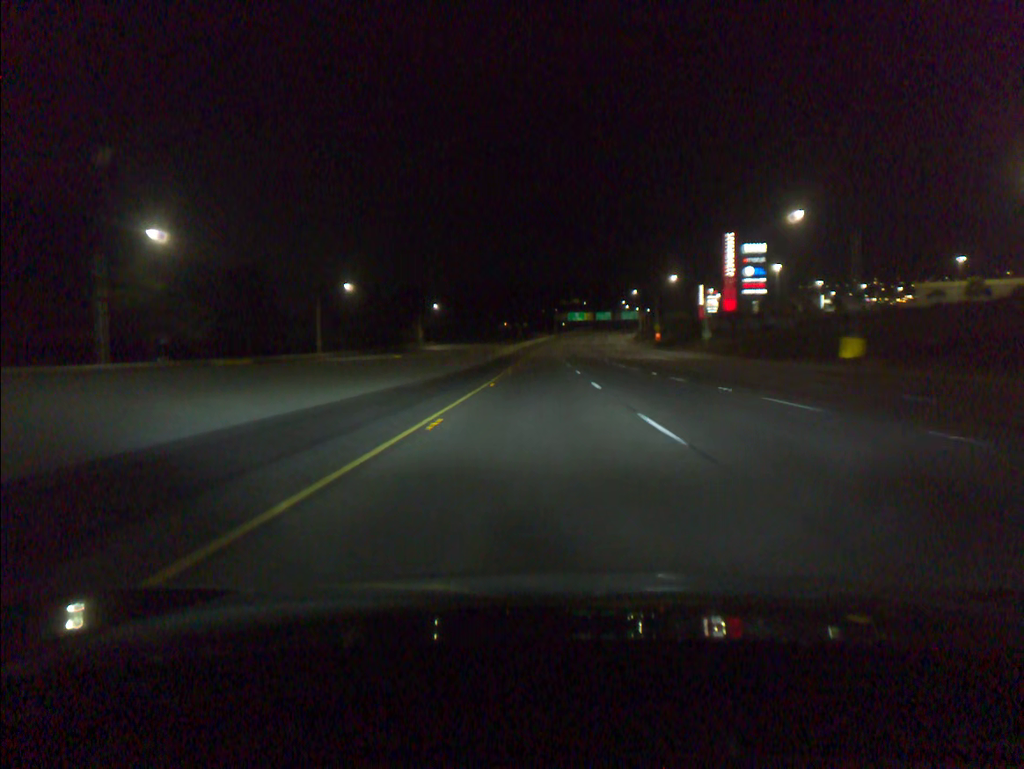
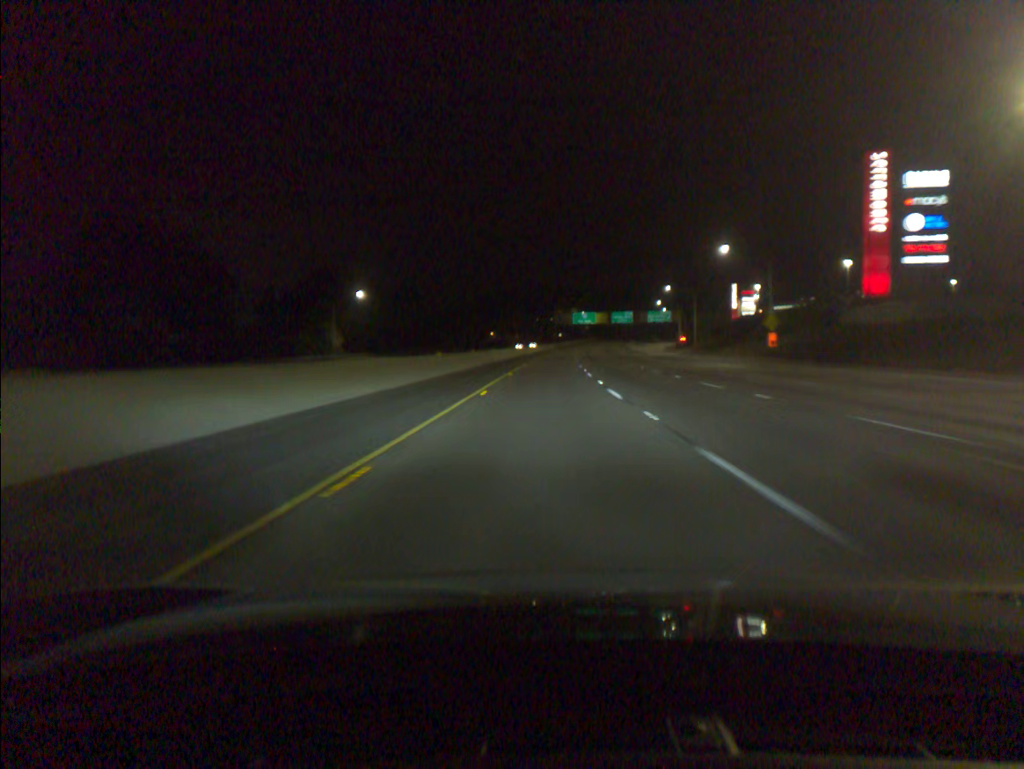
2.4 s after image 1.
(+0.1, +78.7) m; 0°
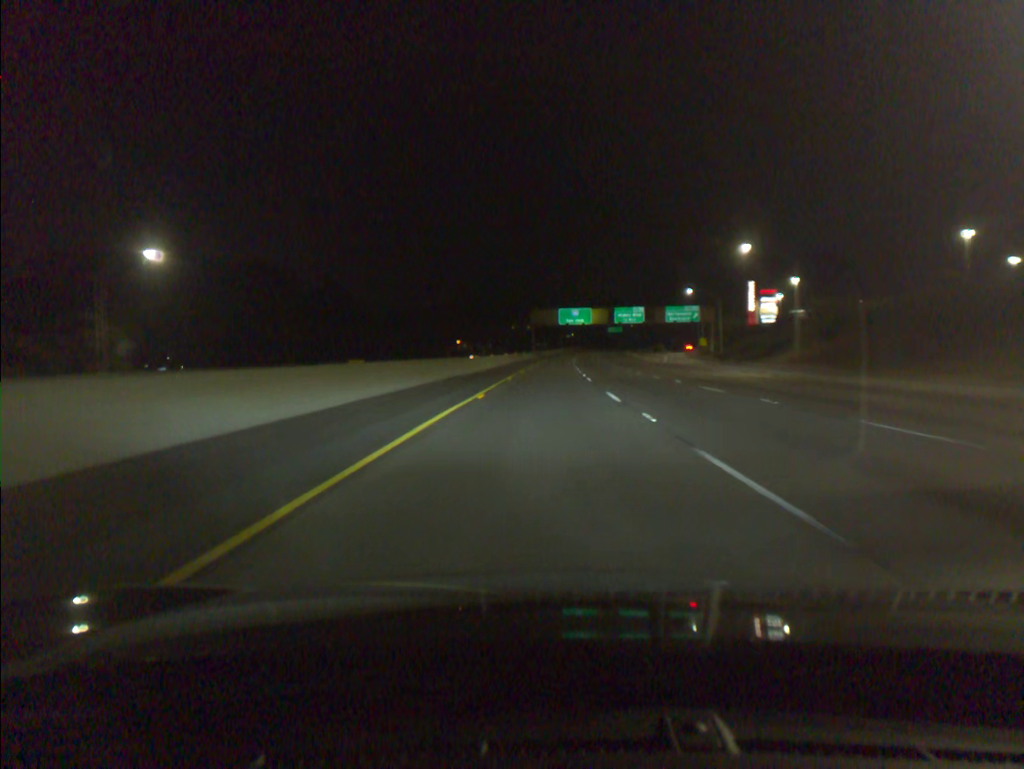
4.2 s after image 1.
(+0.8, +58.6) m; +2°
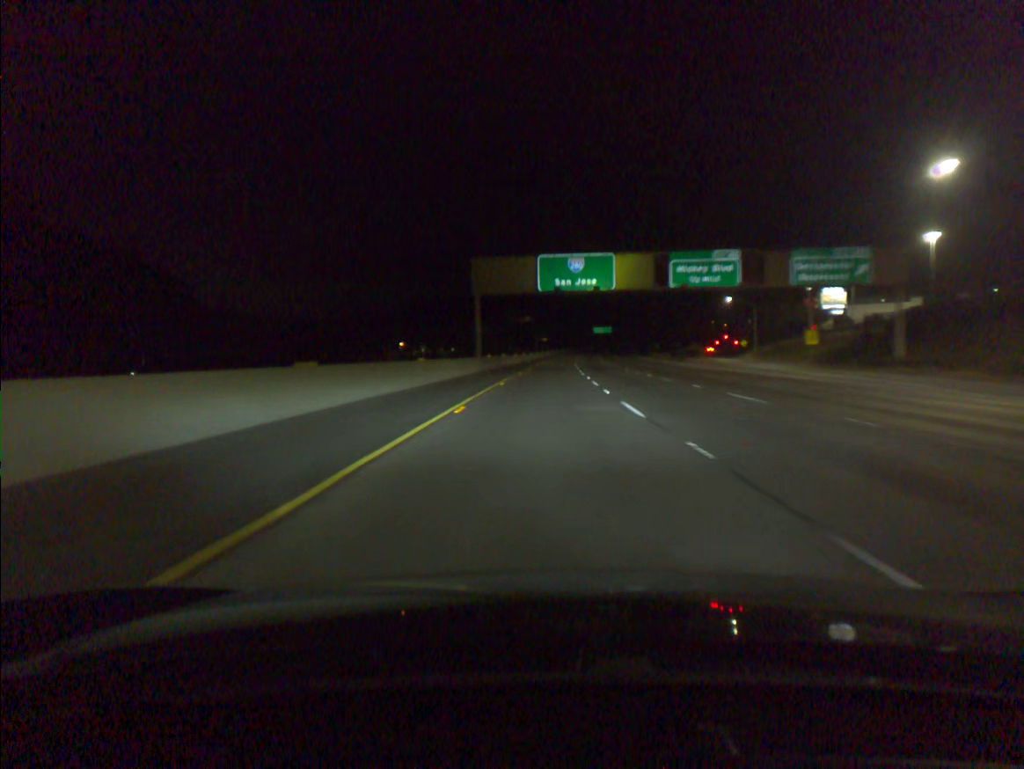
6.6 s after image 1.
(+1.4, +77.8) m; +2°
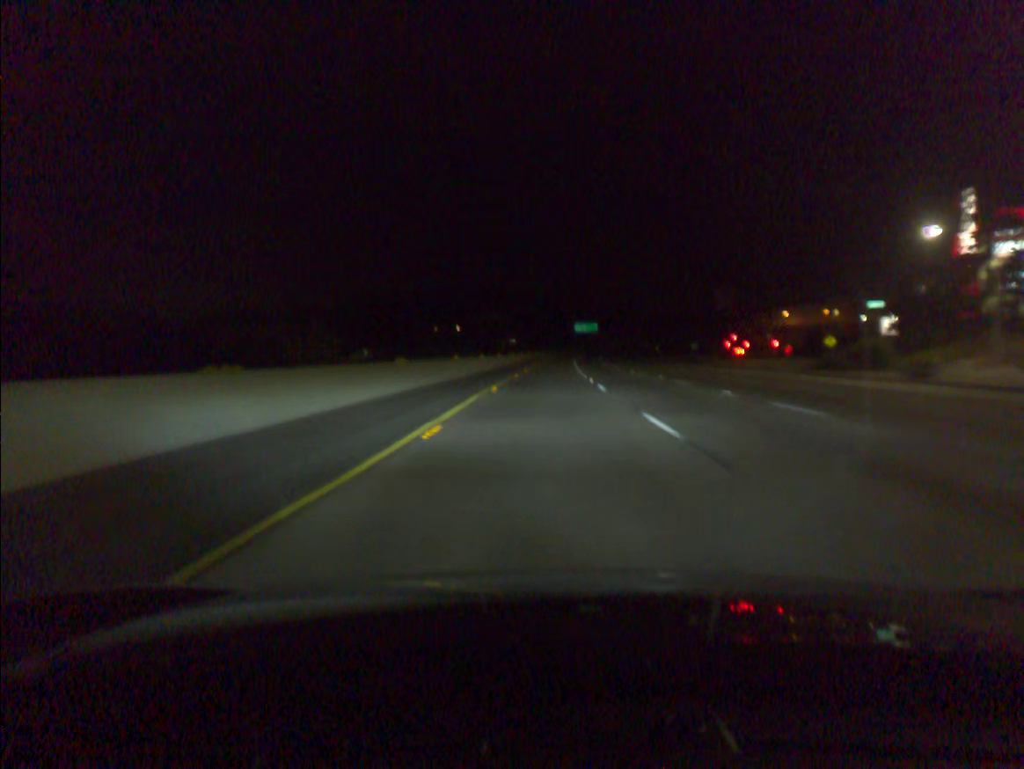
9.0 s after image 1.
(+1.4, +77.5) m; +2°
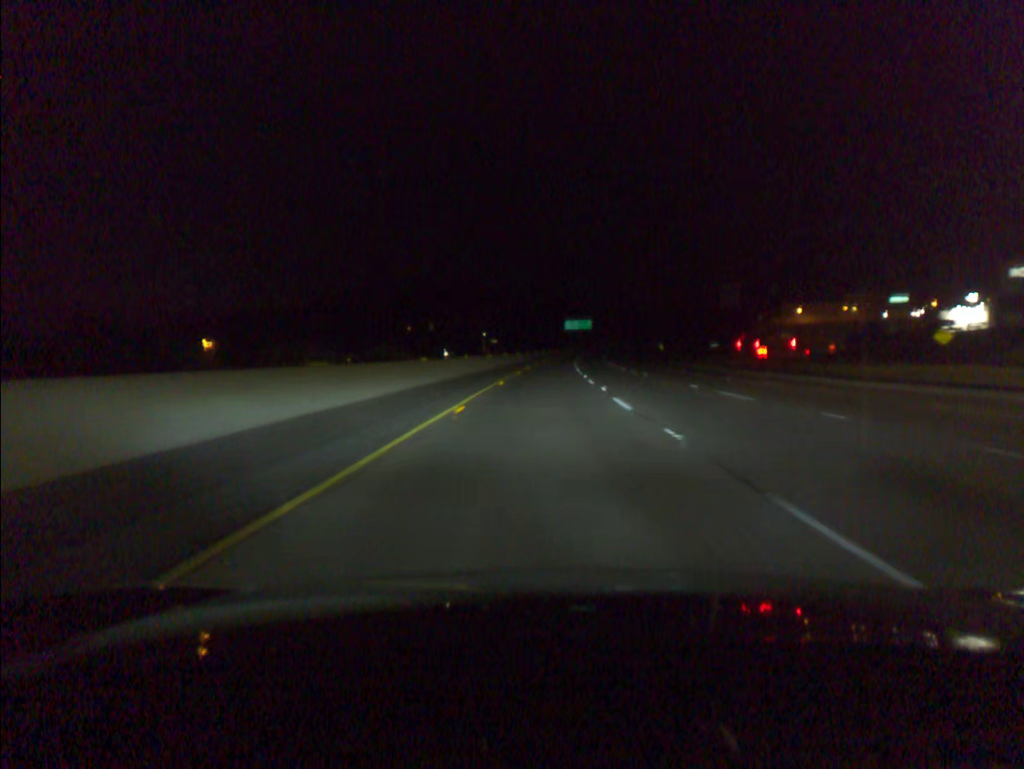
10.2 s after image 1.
(+0.4, +38.8) m; +1°
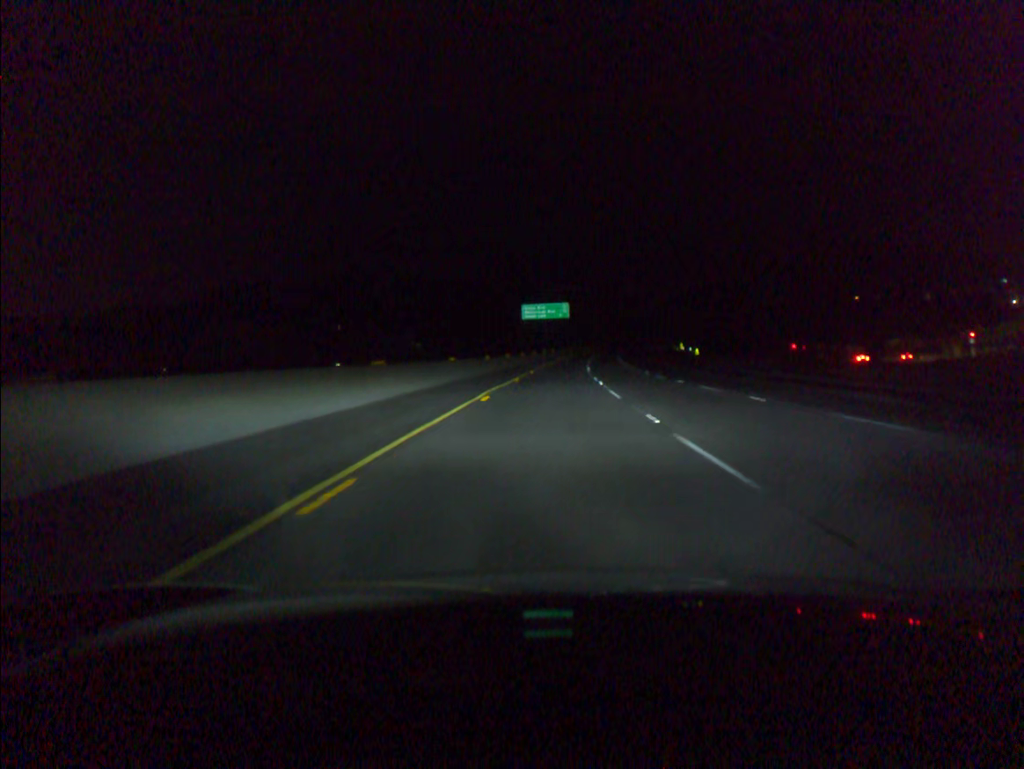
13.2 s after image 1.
(+2.3, +97.6) m; +3°
